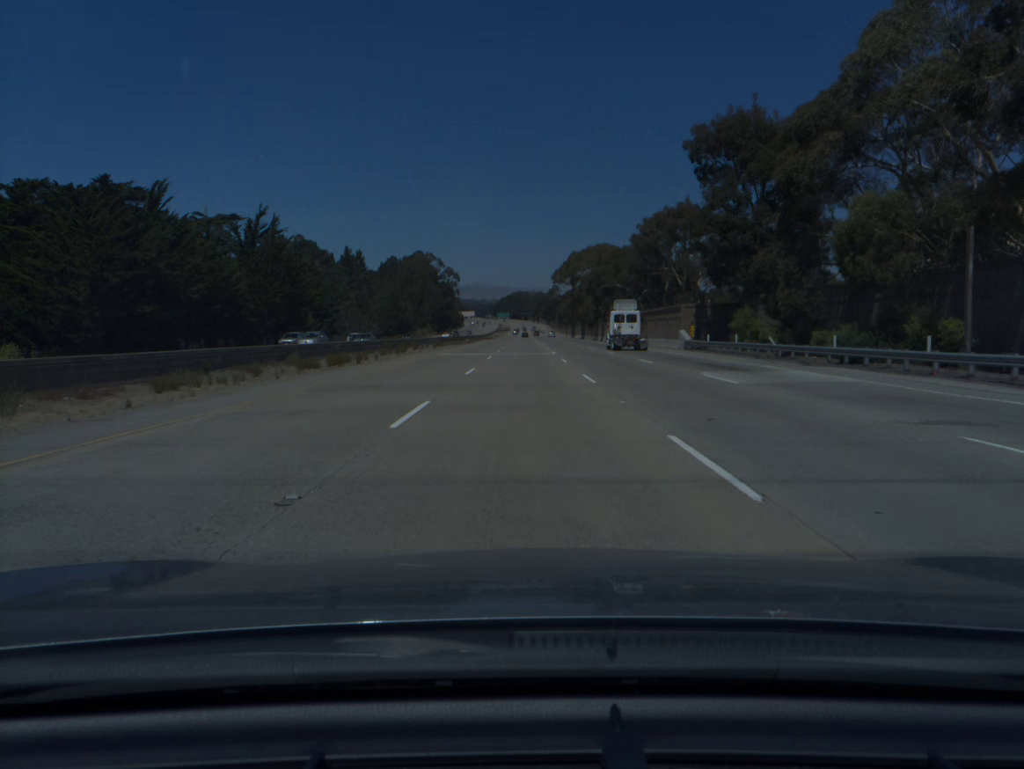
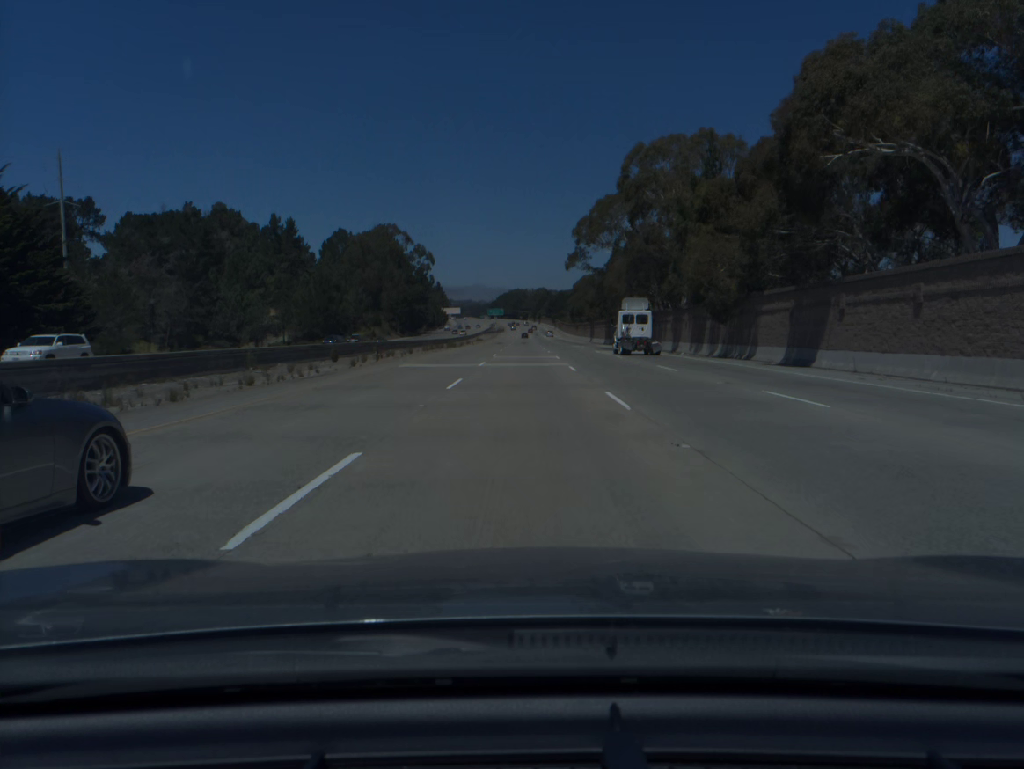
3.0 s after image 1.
(0.0, +93.9) m; 0°
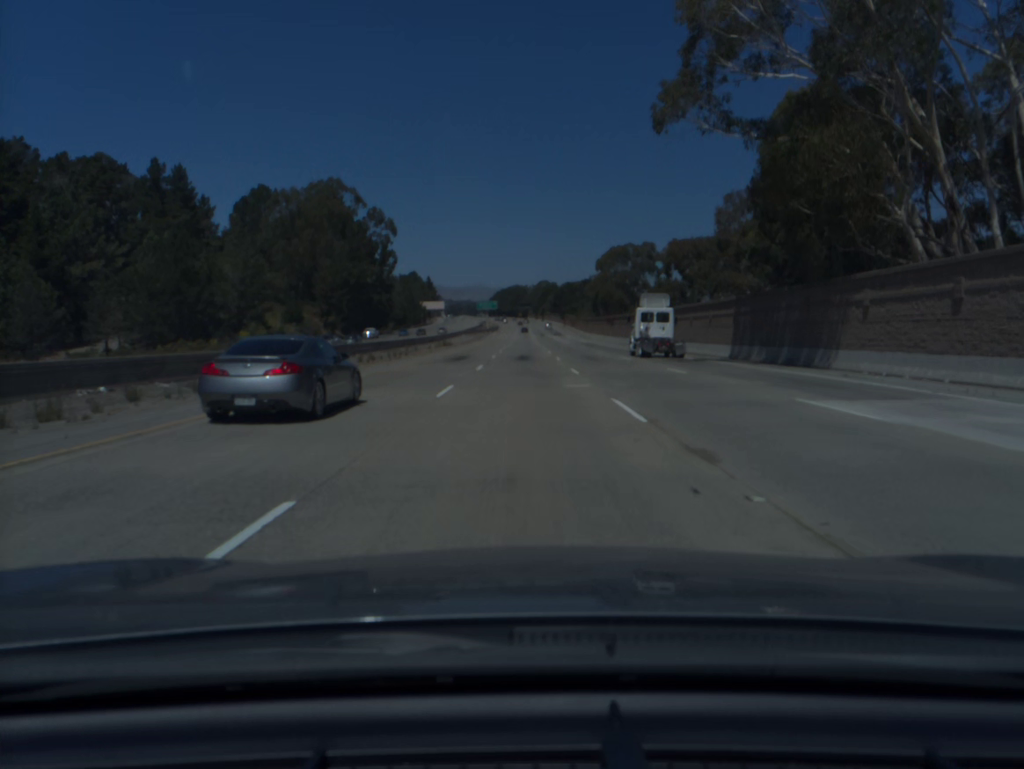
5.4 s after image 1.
(0.0, +75.7) m; 0°
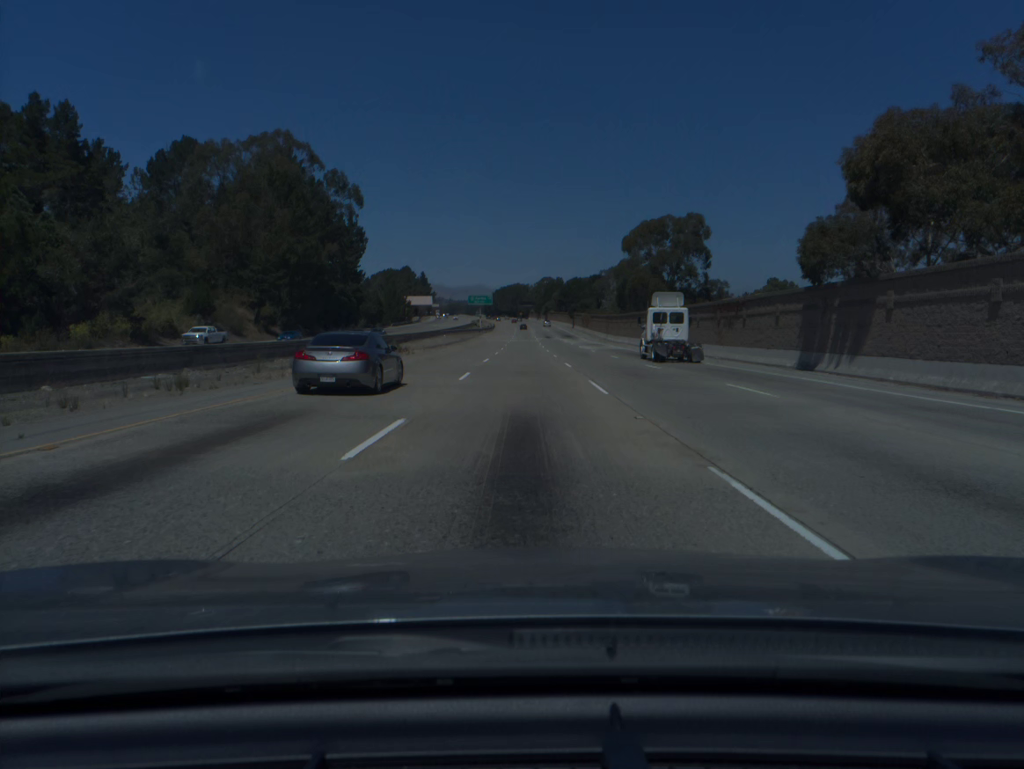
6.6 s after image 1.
(0.0, +38.0) m; 0°
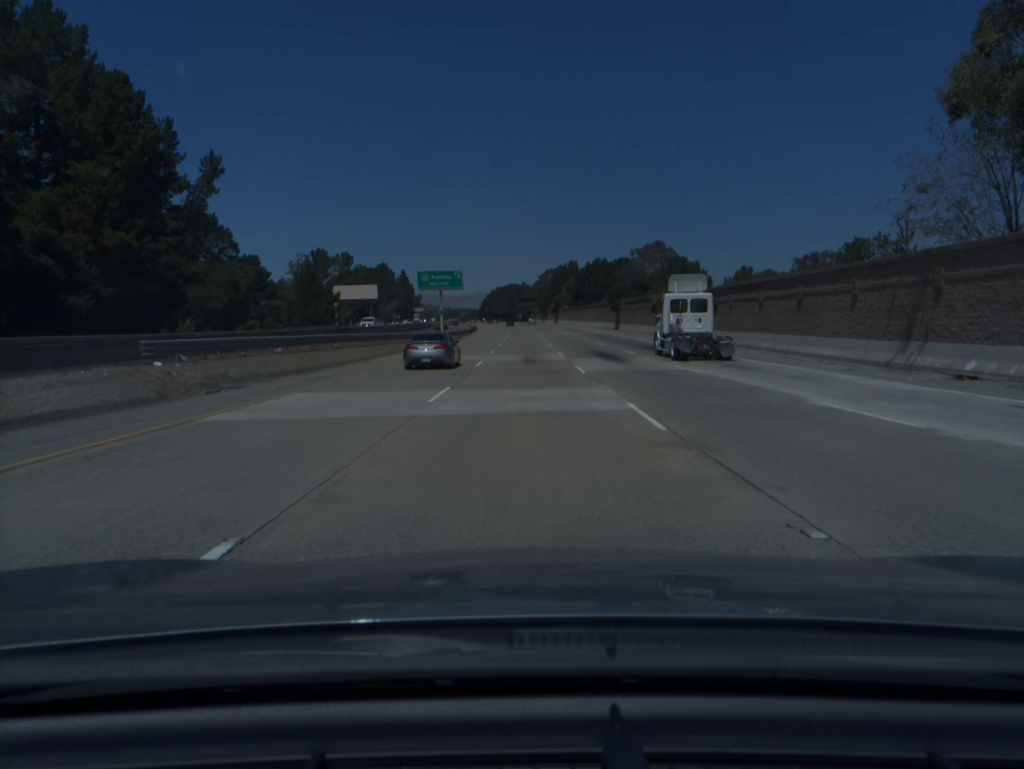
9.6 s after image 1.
(+0.1, +94.7) m; 0°
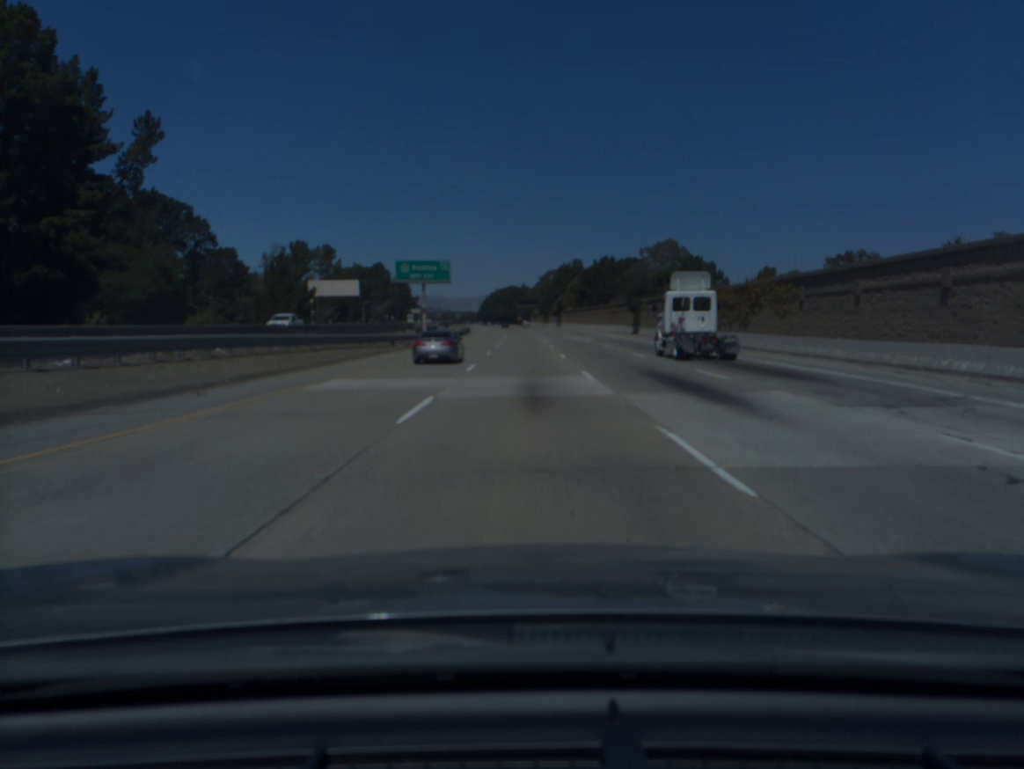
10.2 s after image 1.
(0.0, +18.8) m; 0°
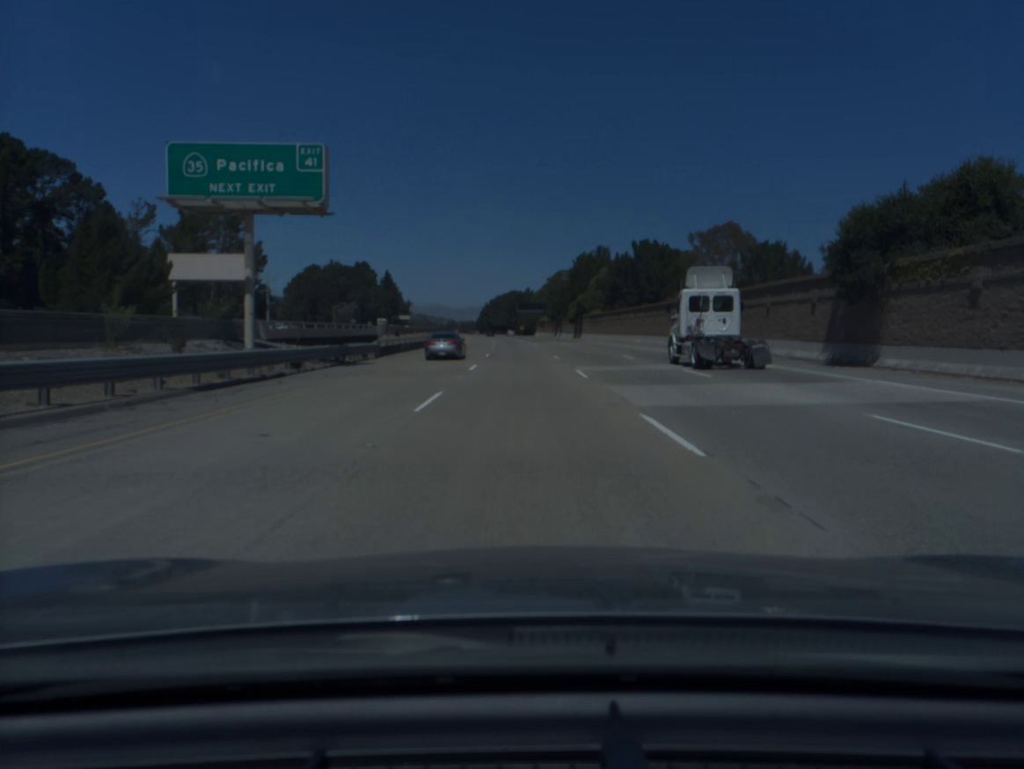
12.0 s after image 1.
(0.0, +56.2) m; 0°
